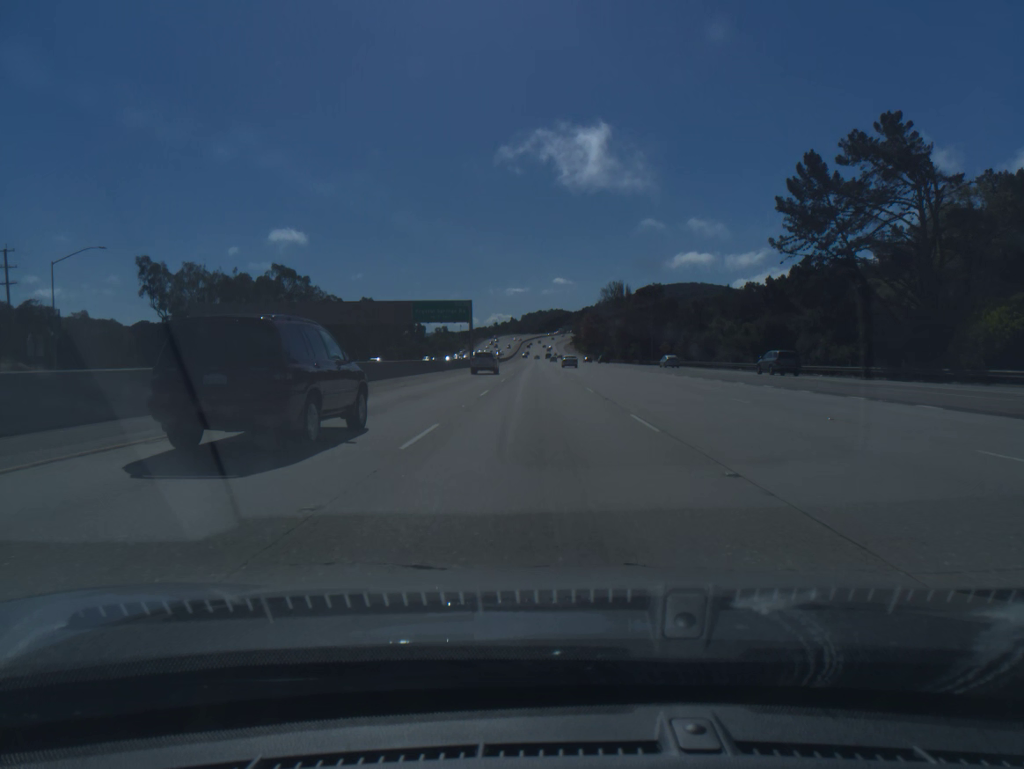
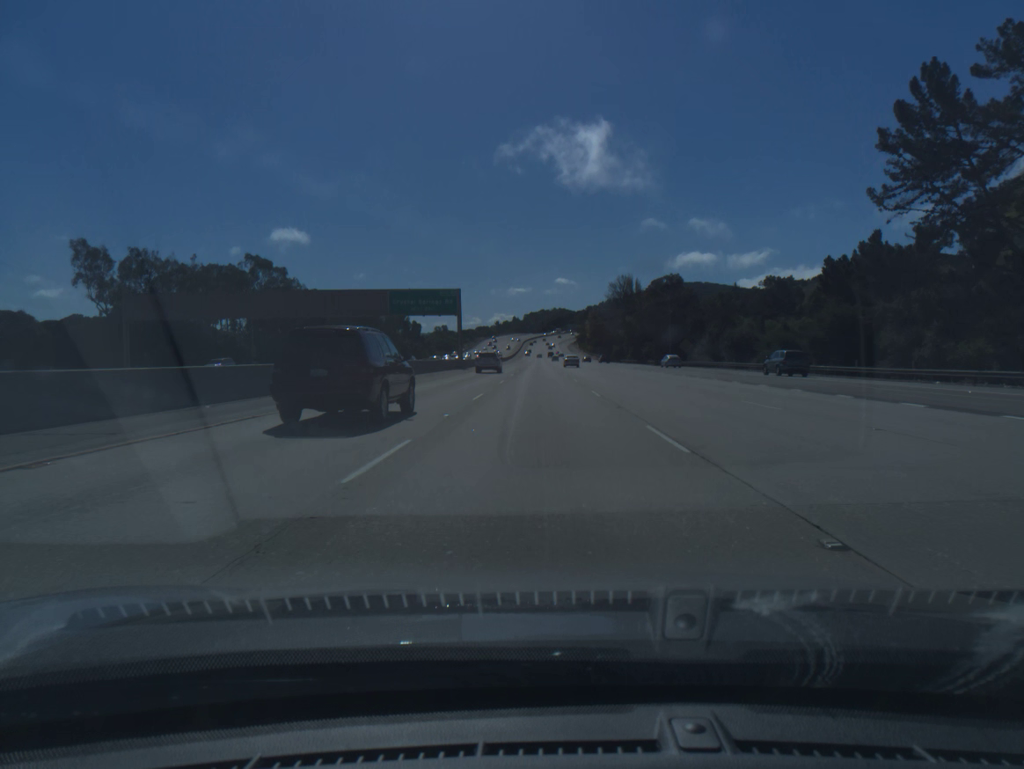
(0.0, +17.0) m; 0°
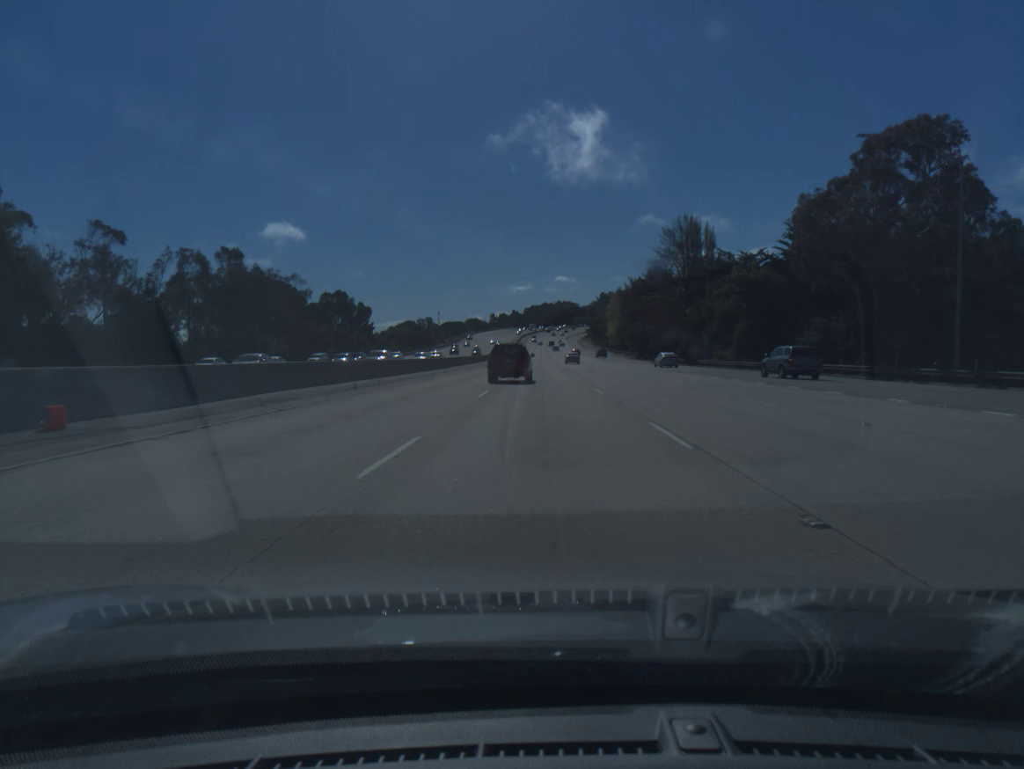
(-0.5, +85.1) m; 0°
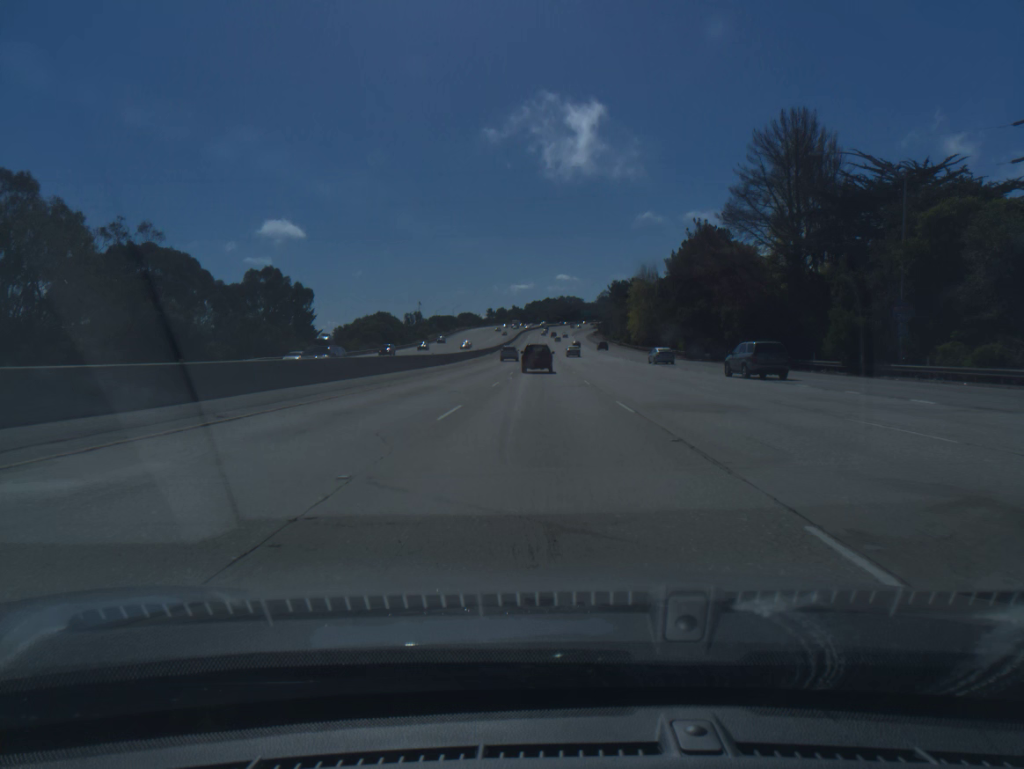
(+0.1, +51.0) m; 0°
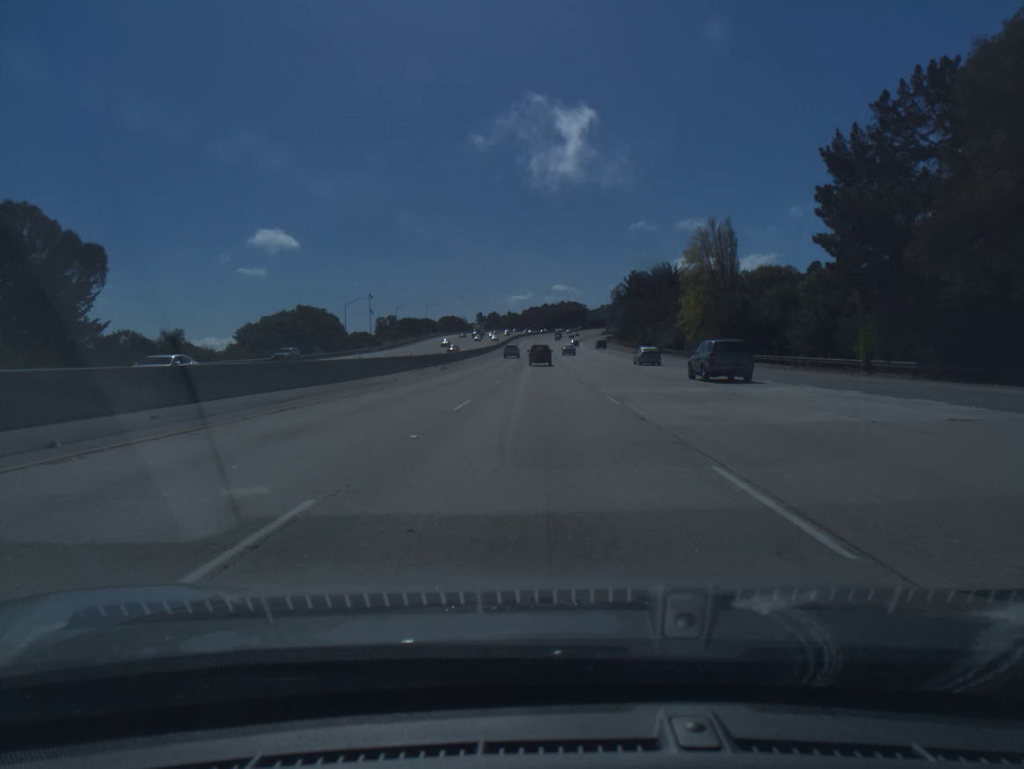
(+0.1, +68.1) m; 0°
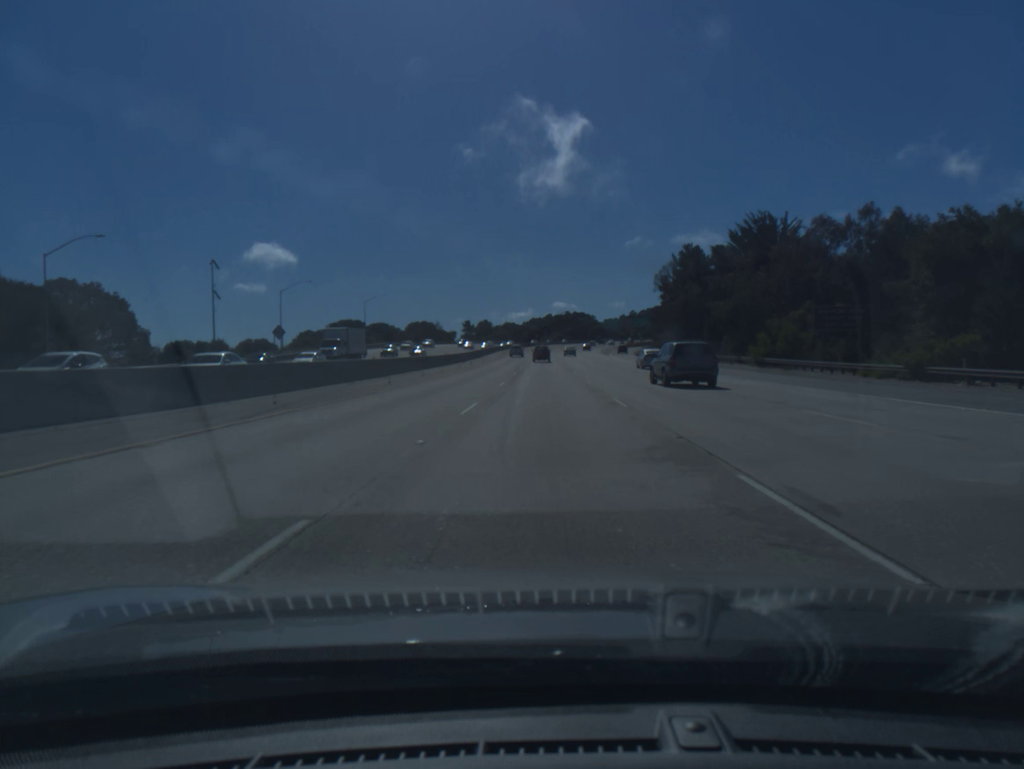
(-0.1, +86.0) m; 0°
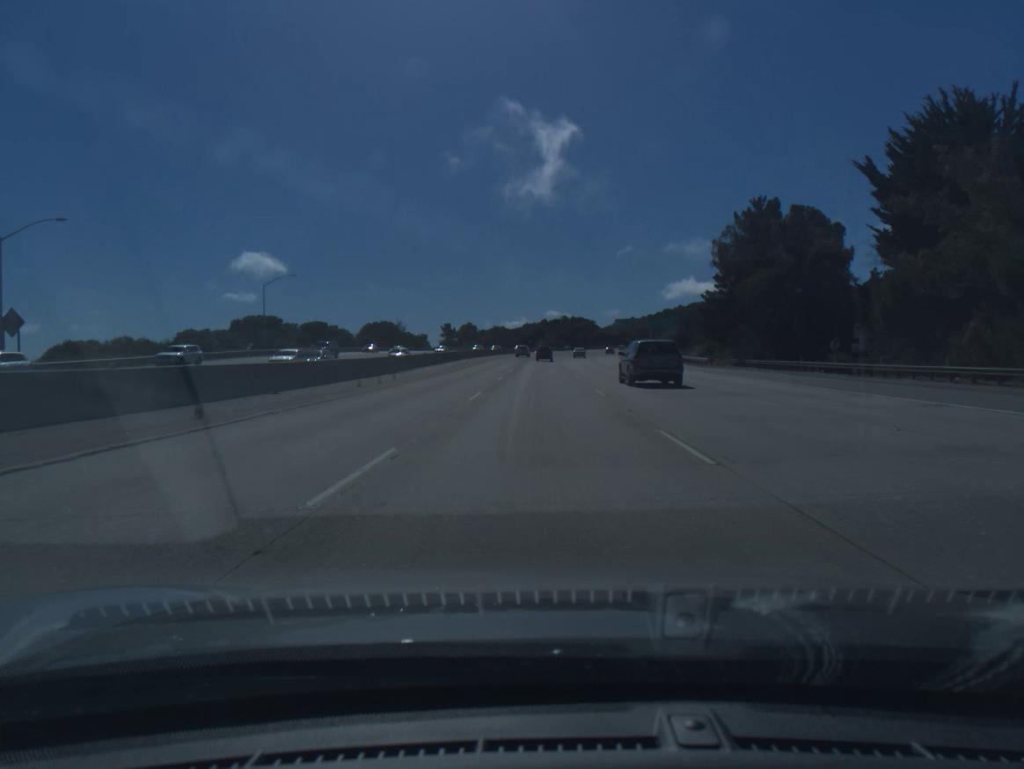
(+0.2, +52.6) m; 0°
